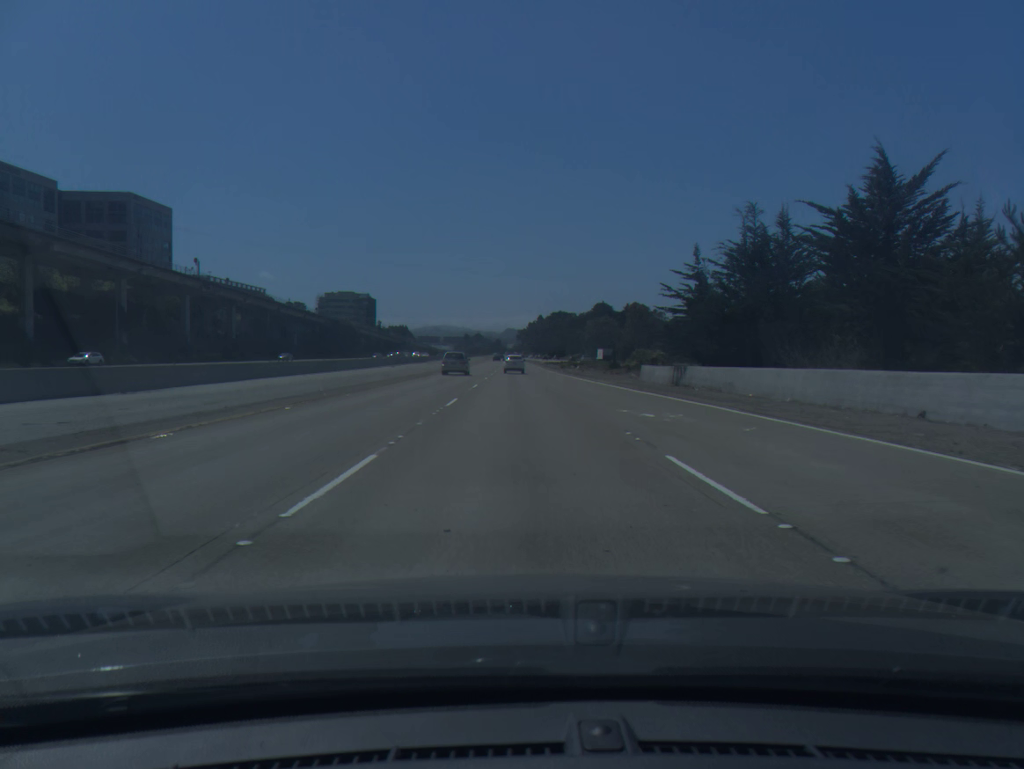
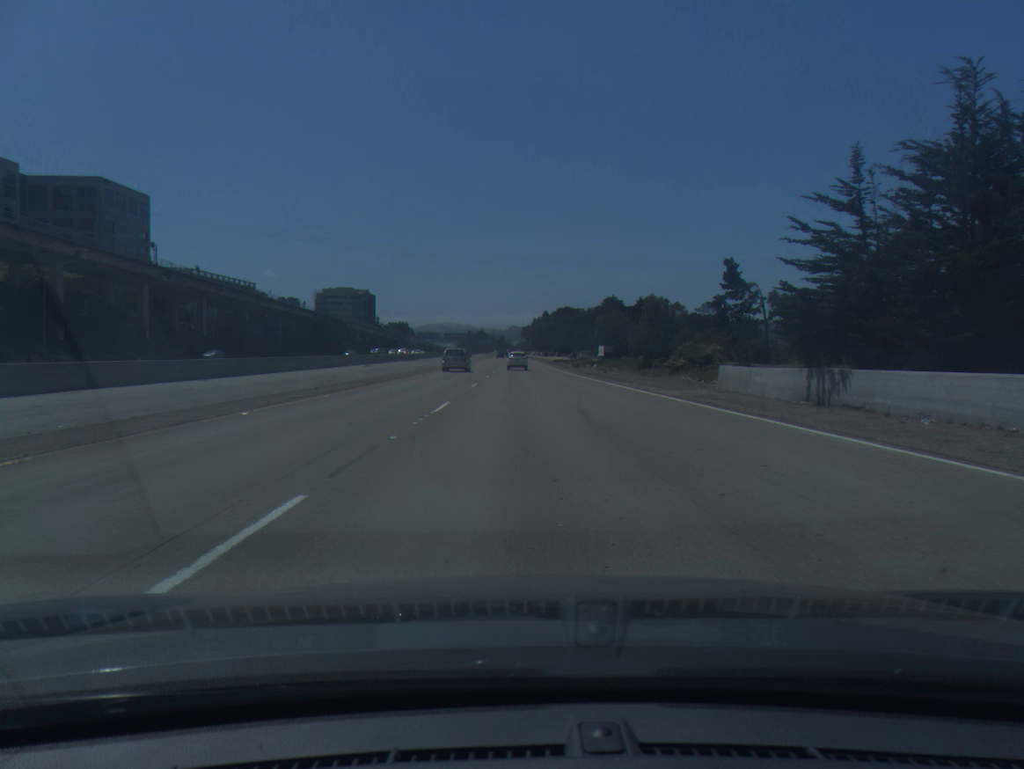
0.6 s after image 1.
(-0.1, +18.0) m; 0°
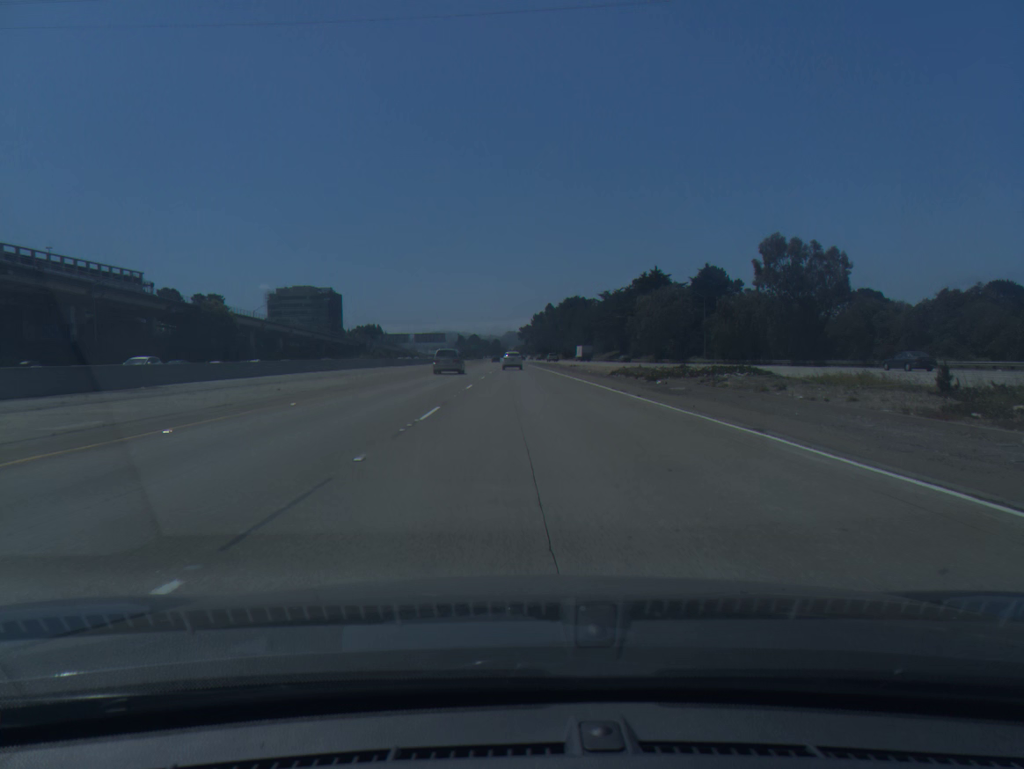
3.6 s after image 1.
(-0.1, +90.6) m; 0°
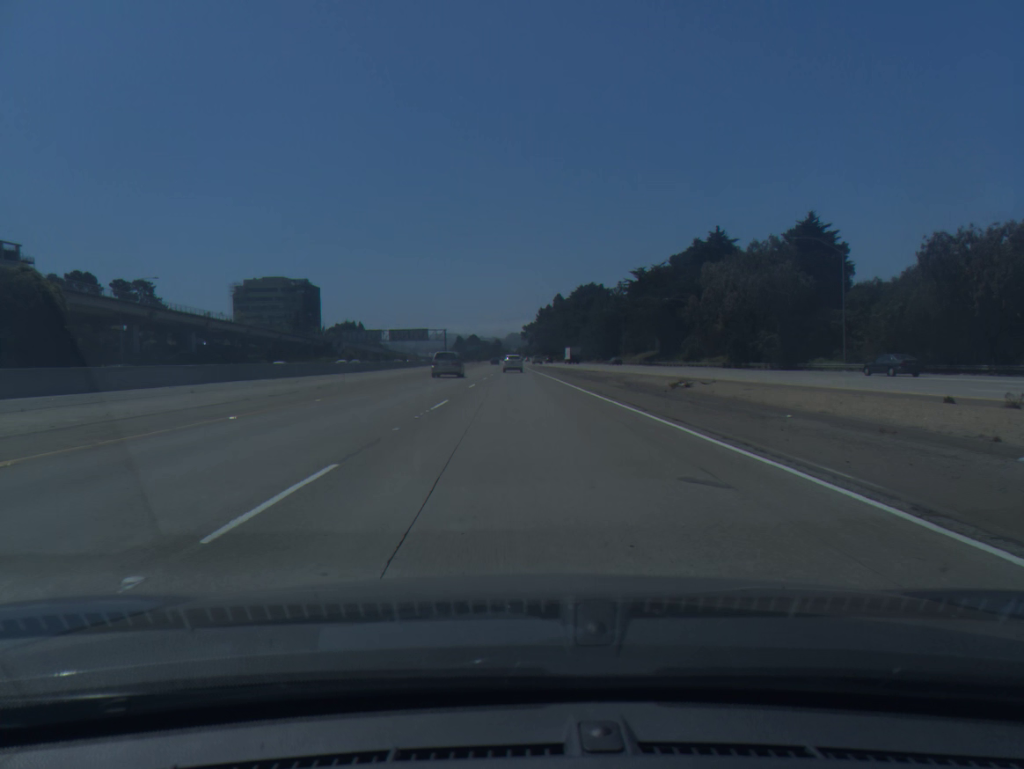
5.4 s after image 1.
(-0.1, +54.7) m; 0°
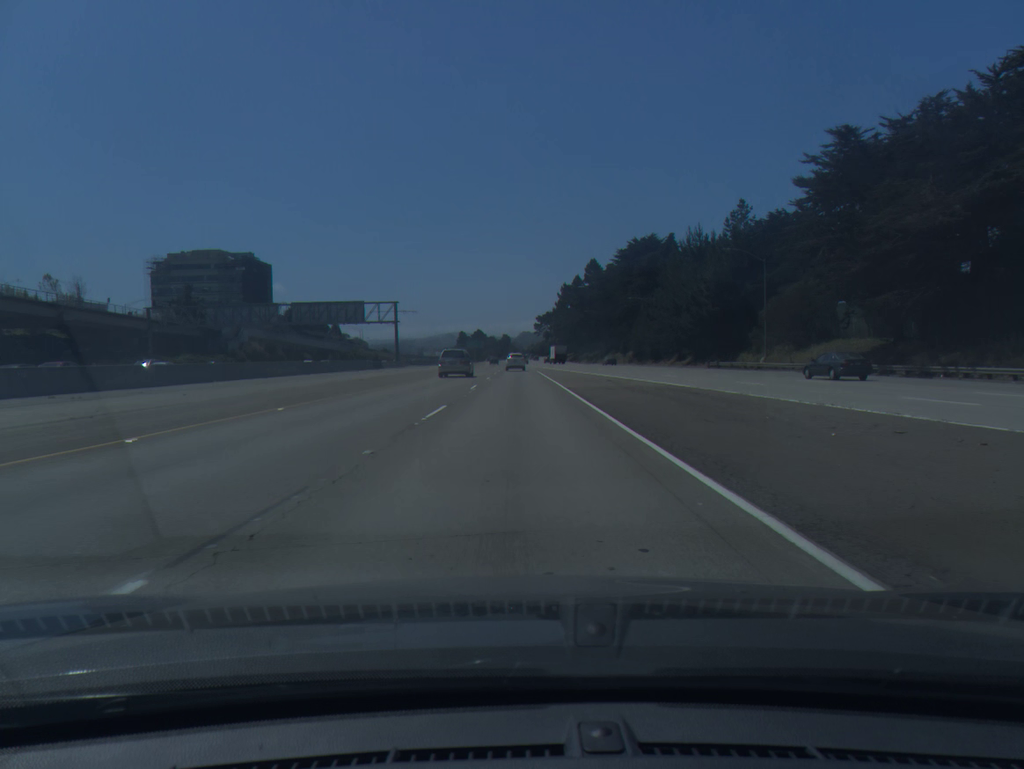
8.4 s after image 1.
(-0.2, +91.9) m; -1°
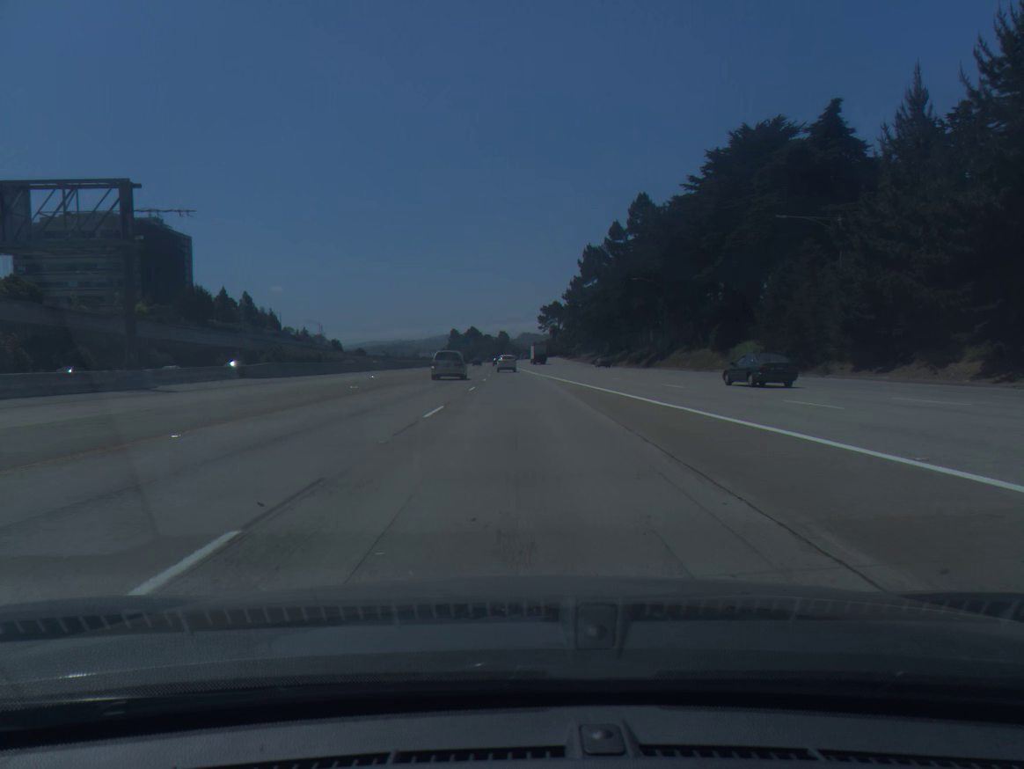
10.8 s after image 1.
(-0.1, +73.7) m; 0°
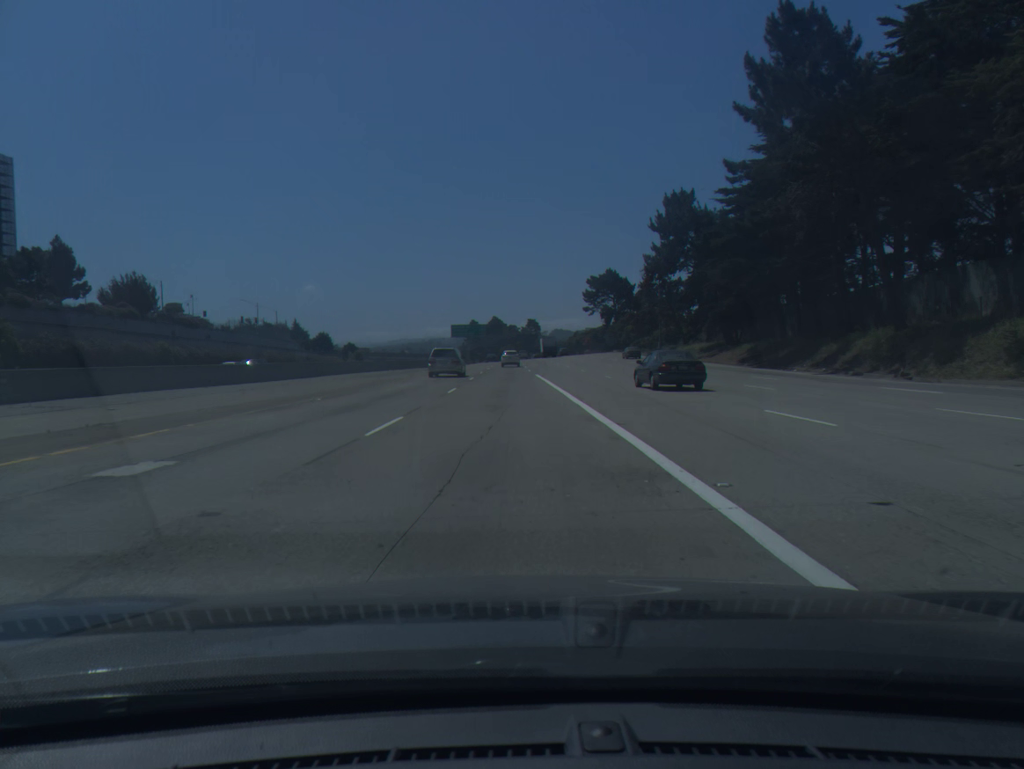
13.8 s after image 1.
(-0.8, +91.8) m; -2°
